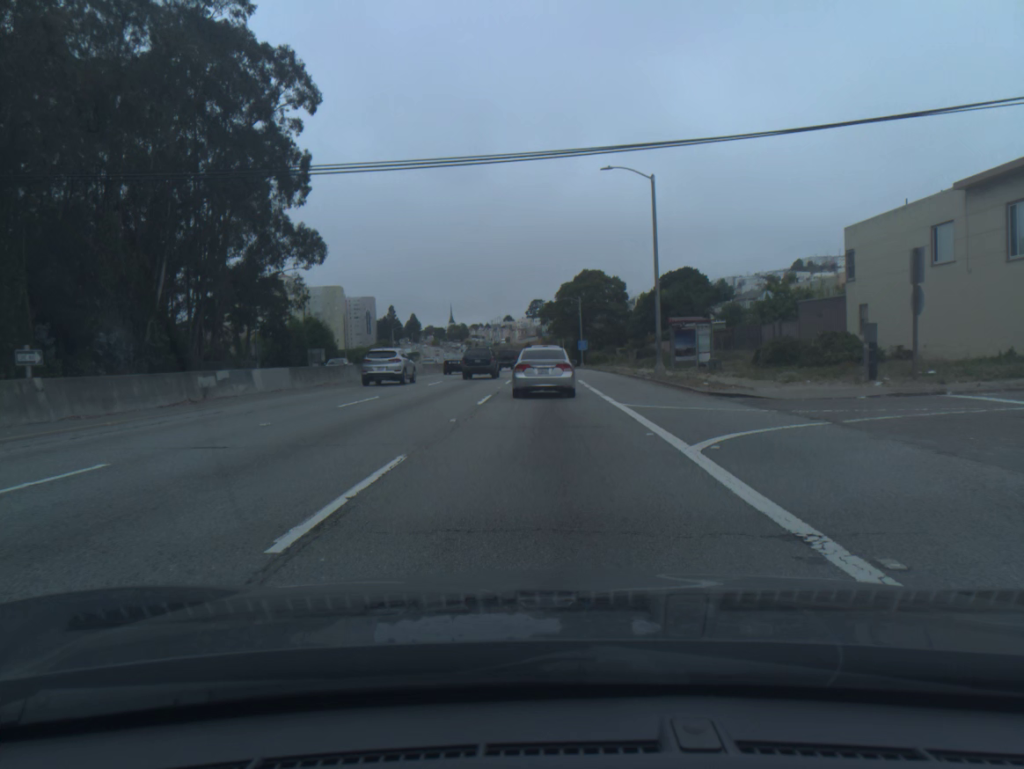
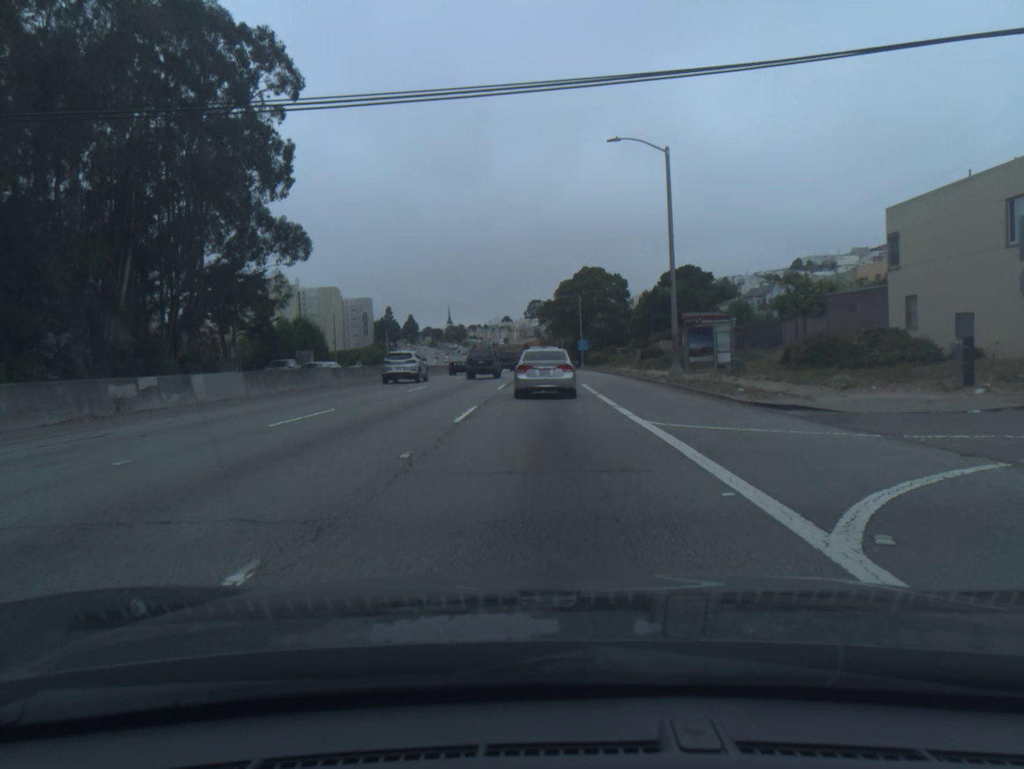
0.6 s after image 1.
(0.0, +4.9) m; 0°
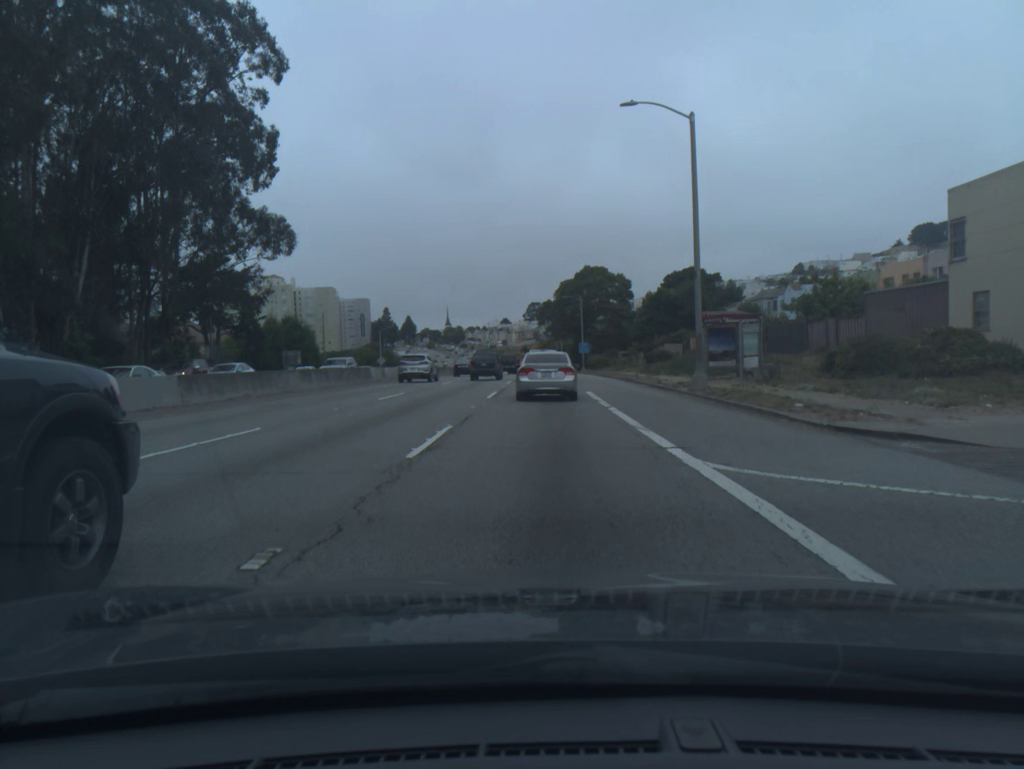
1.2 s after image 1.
(0.0, +4.9) m; 0°
